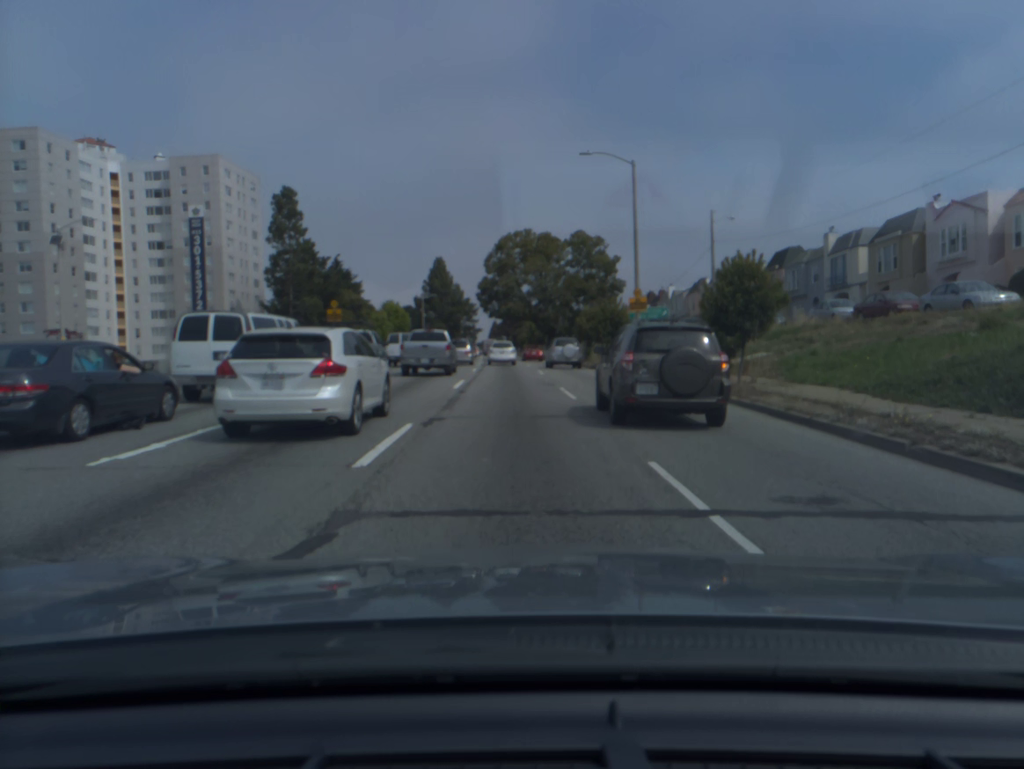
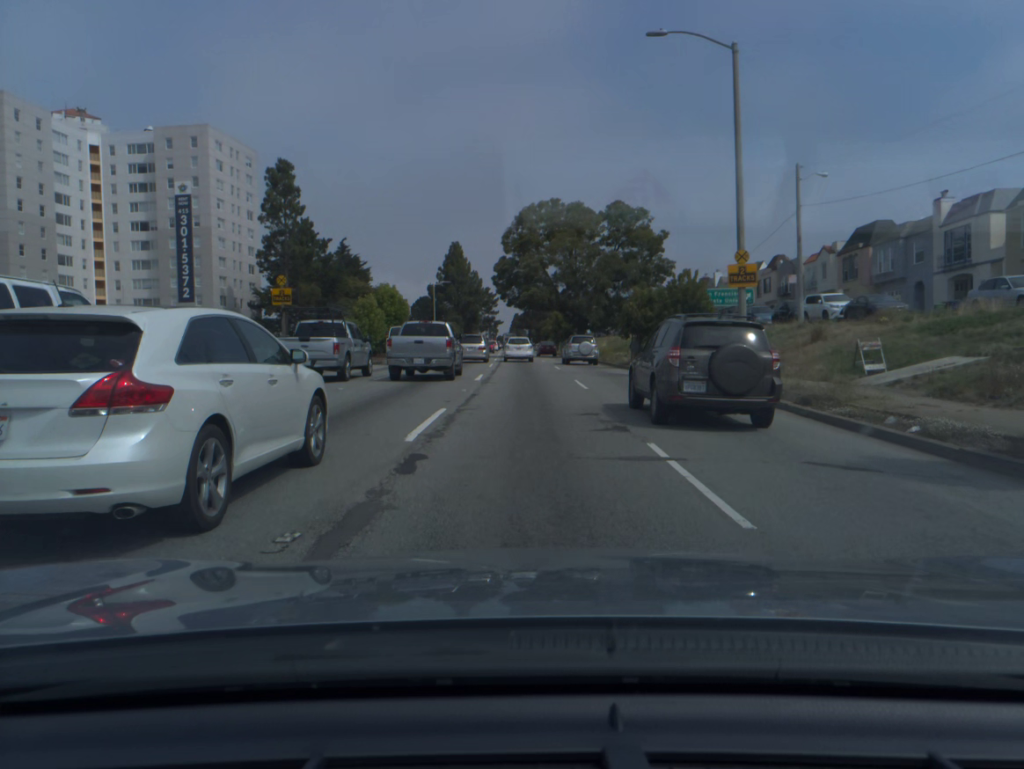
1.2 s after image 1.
(-0.2, +12.6) m; -1°
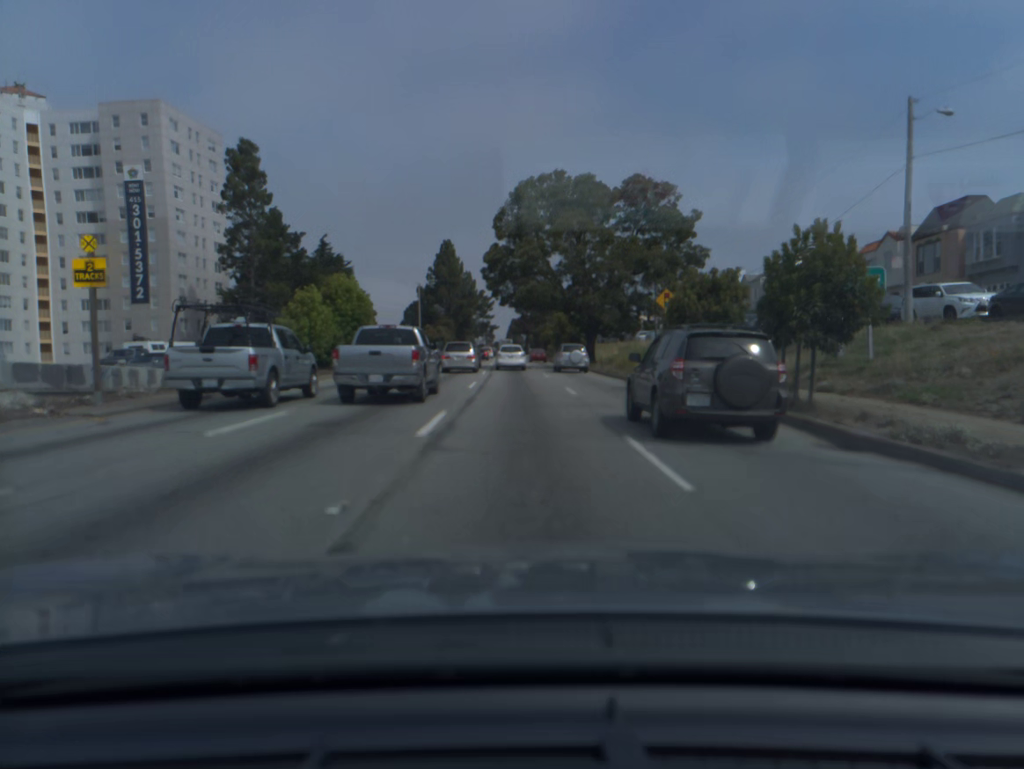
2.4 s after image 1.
(0.0, +13.4) m; 0°
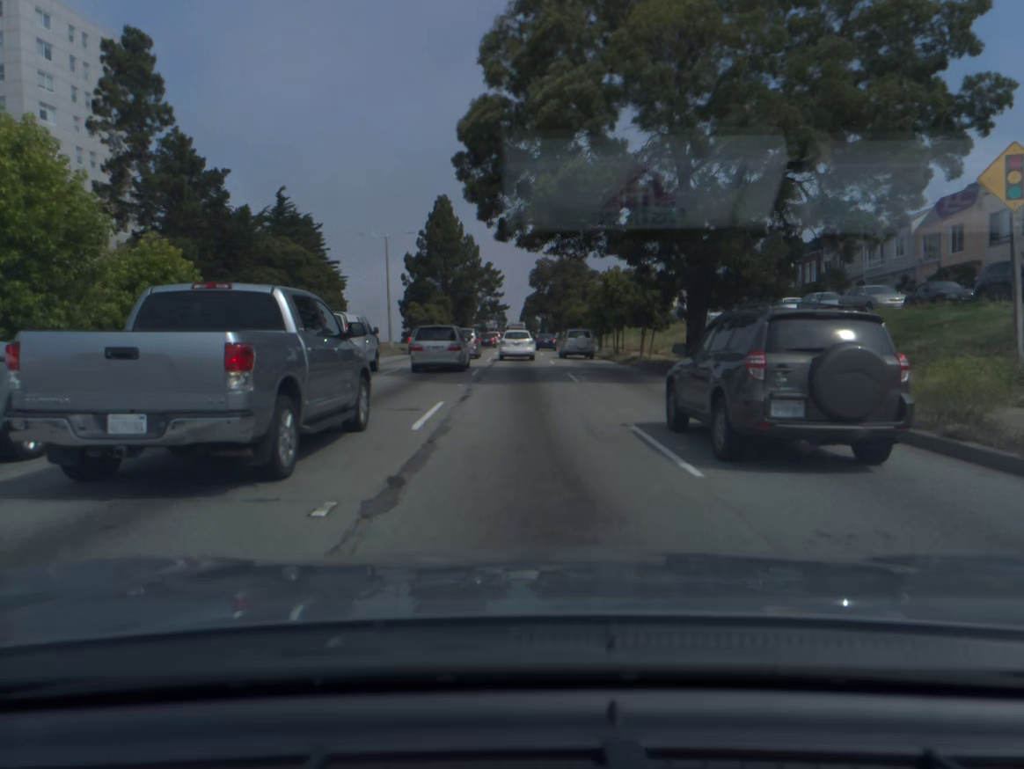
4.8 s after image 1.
(-0.4, +29.8) m; -1°
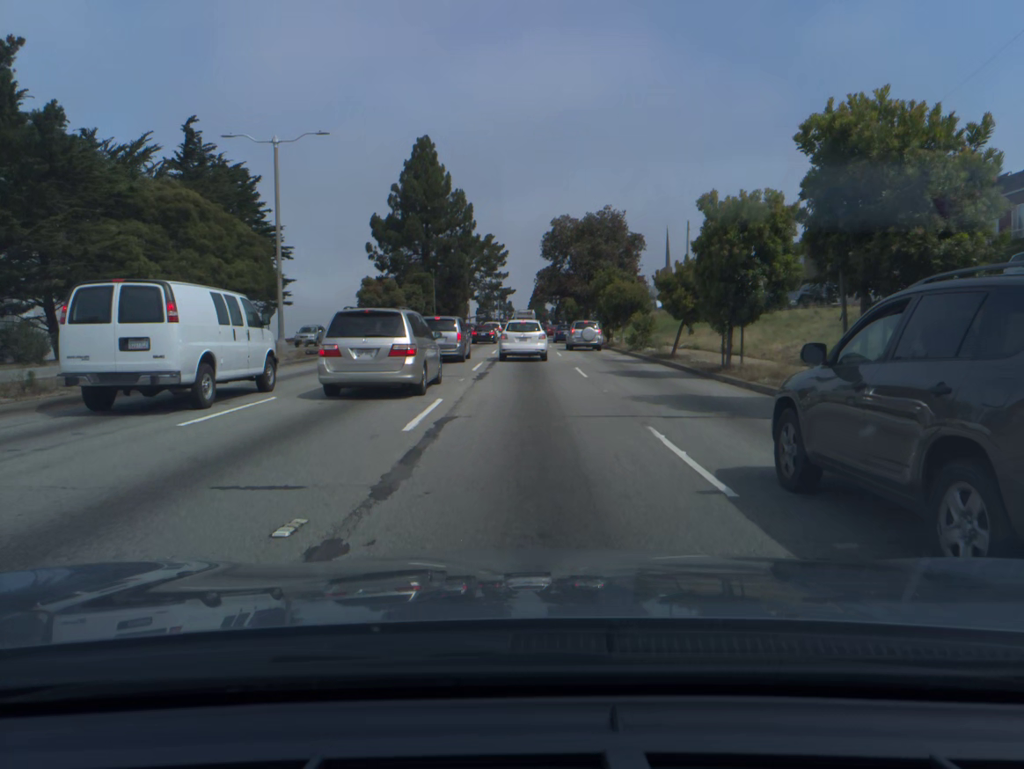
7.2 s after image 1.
(-0.3, +30.2) m; 0°
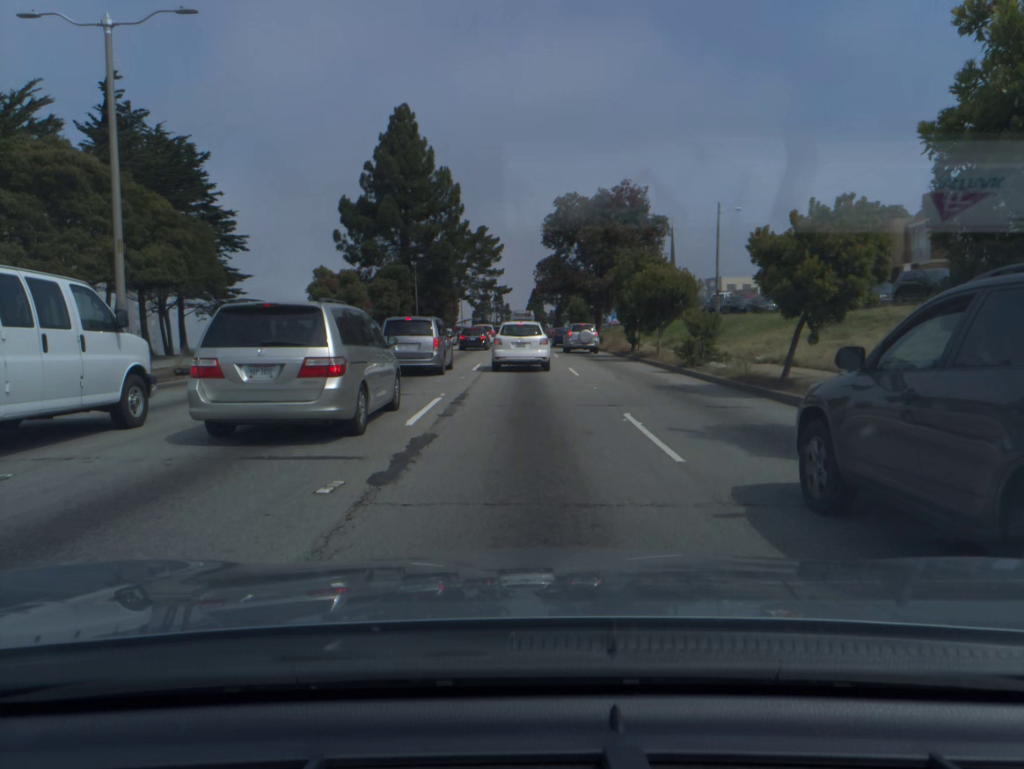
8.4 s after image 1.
(0.0, +13.4) m; 0°
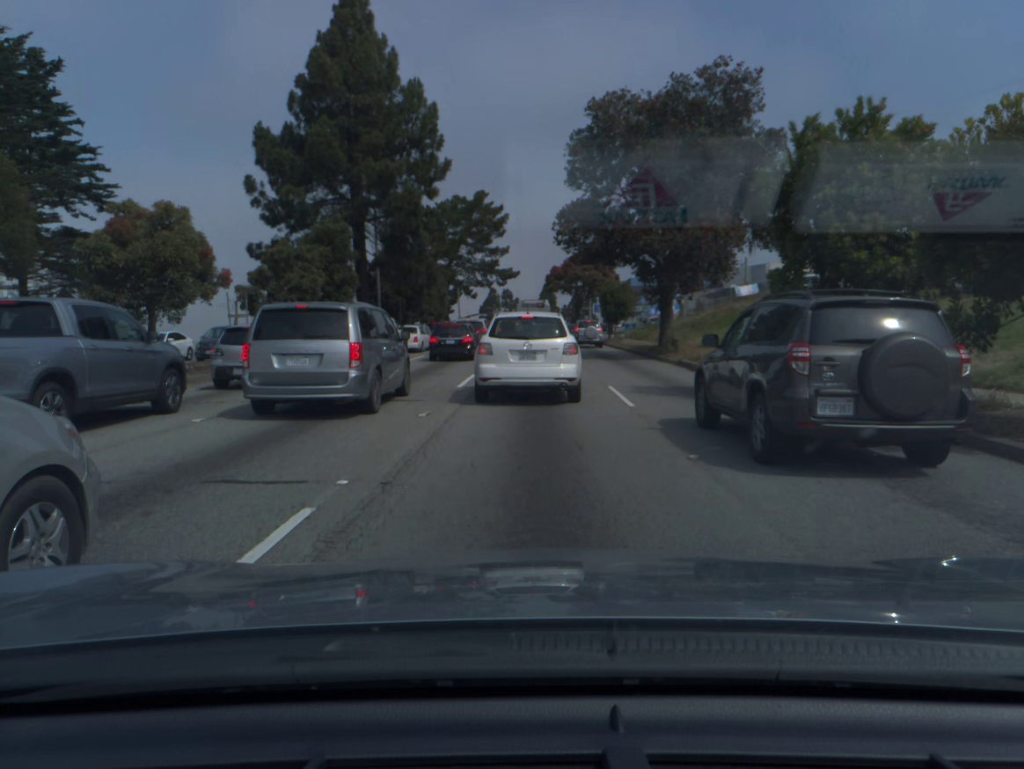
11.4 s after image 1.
(-0.1, +24.8) m; -1°
